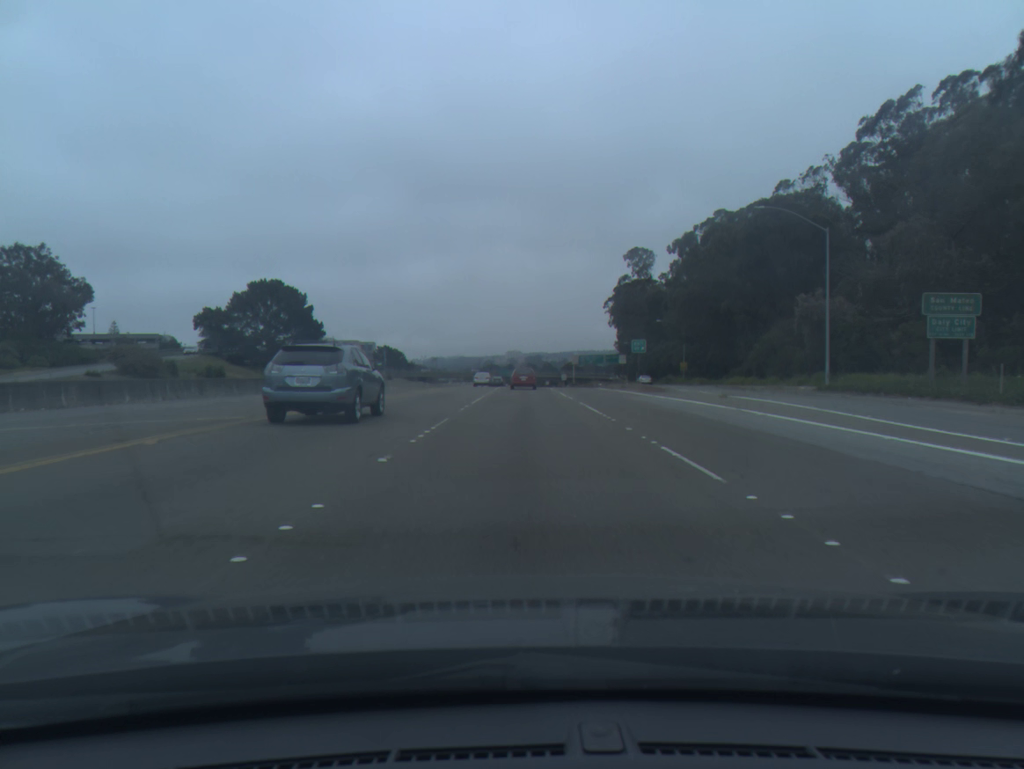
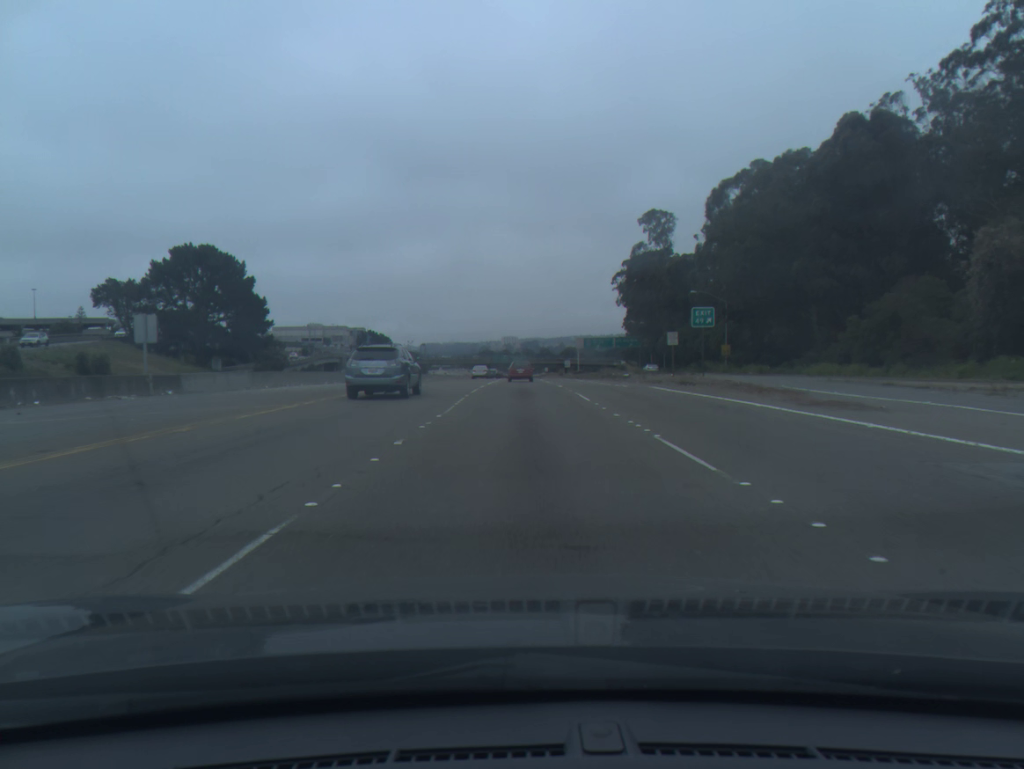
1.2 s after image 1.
(0.0, +28.0) m; 0°
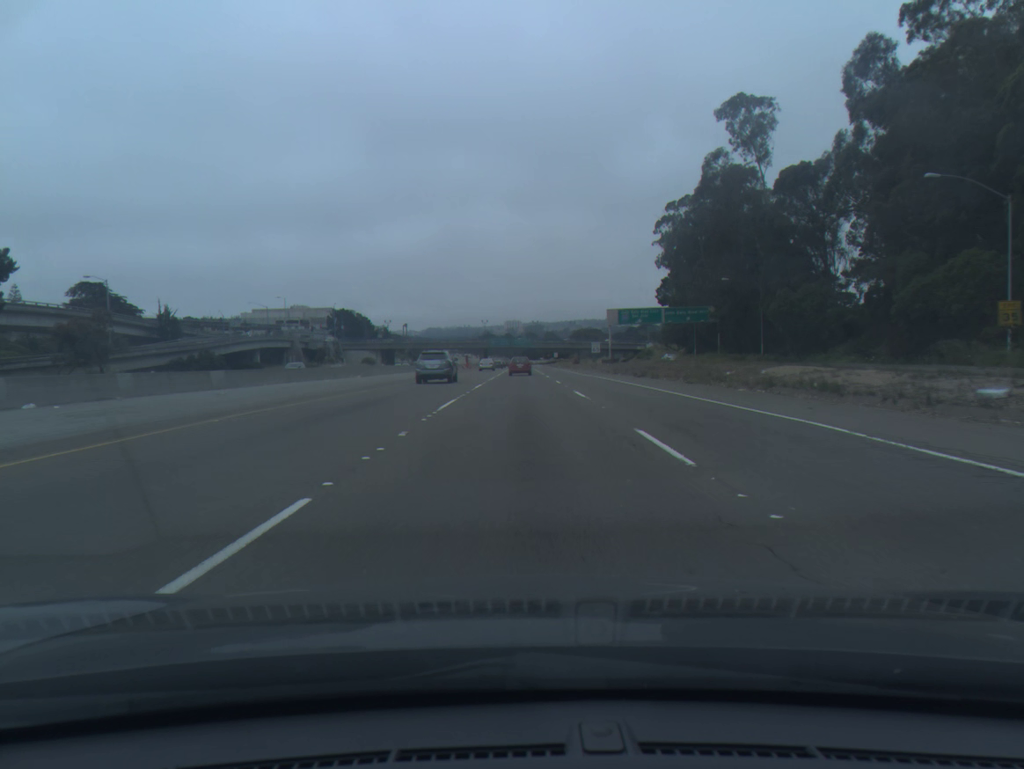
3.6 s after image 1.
(+0.1, +57.6) m; 0°
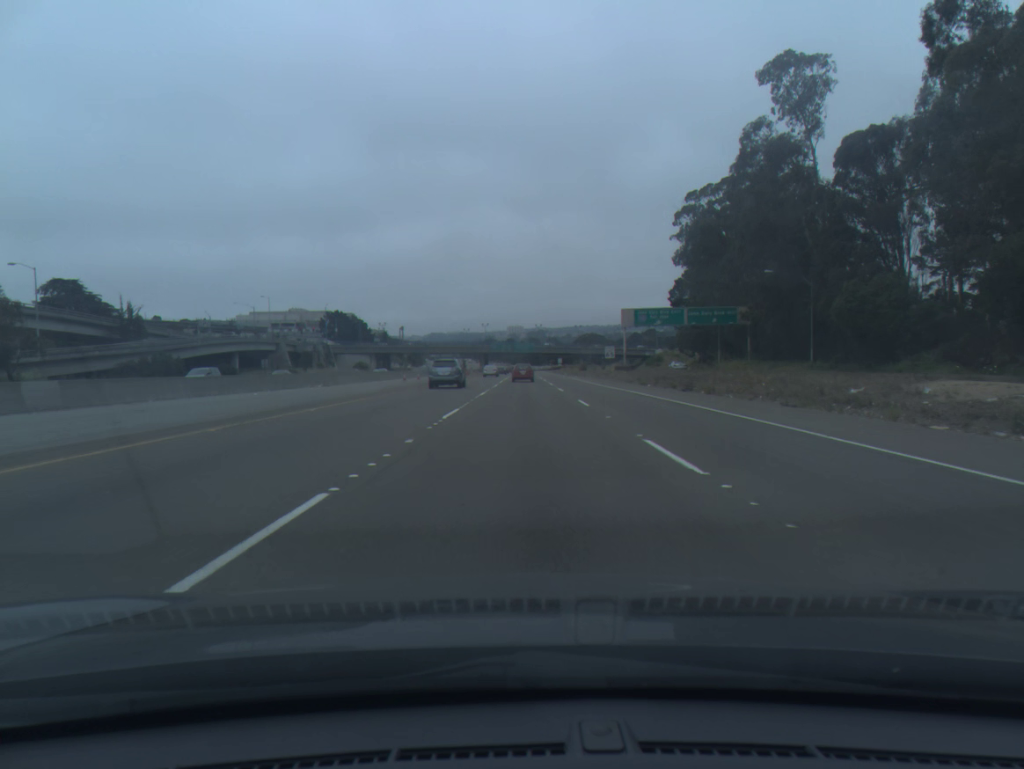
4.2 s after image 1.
(0.0, +14.8) m; 0°
